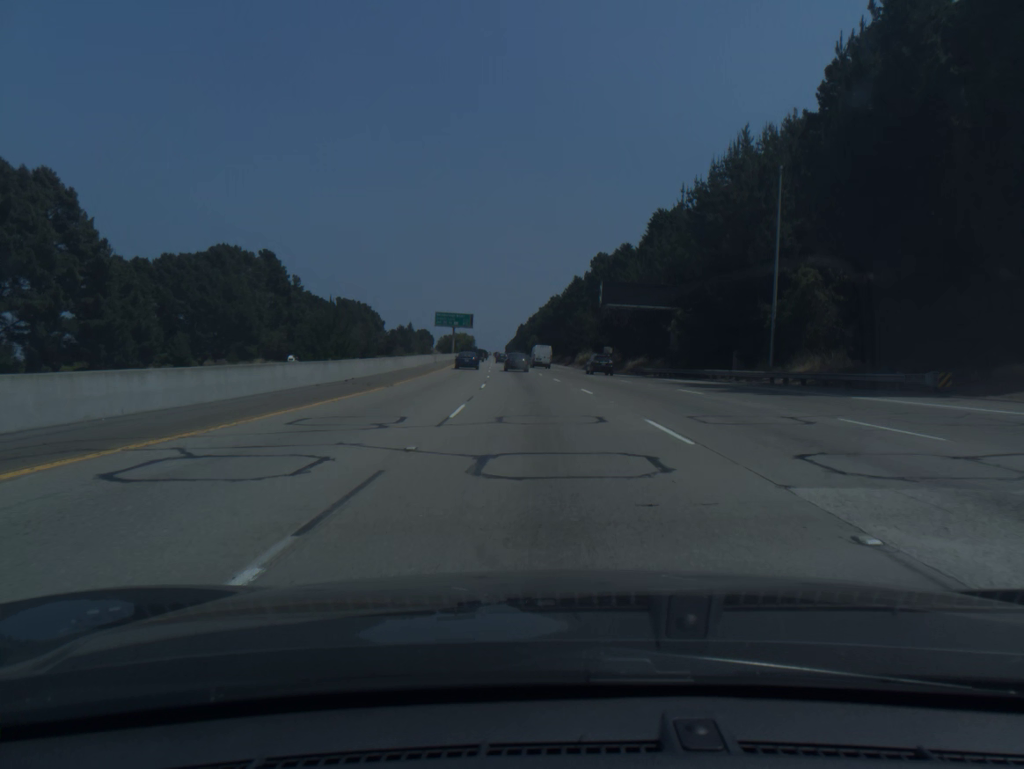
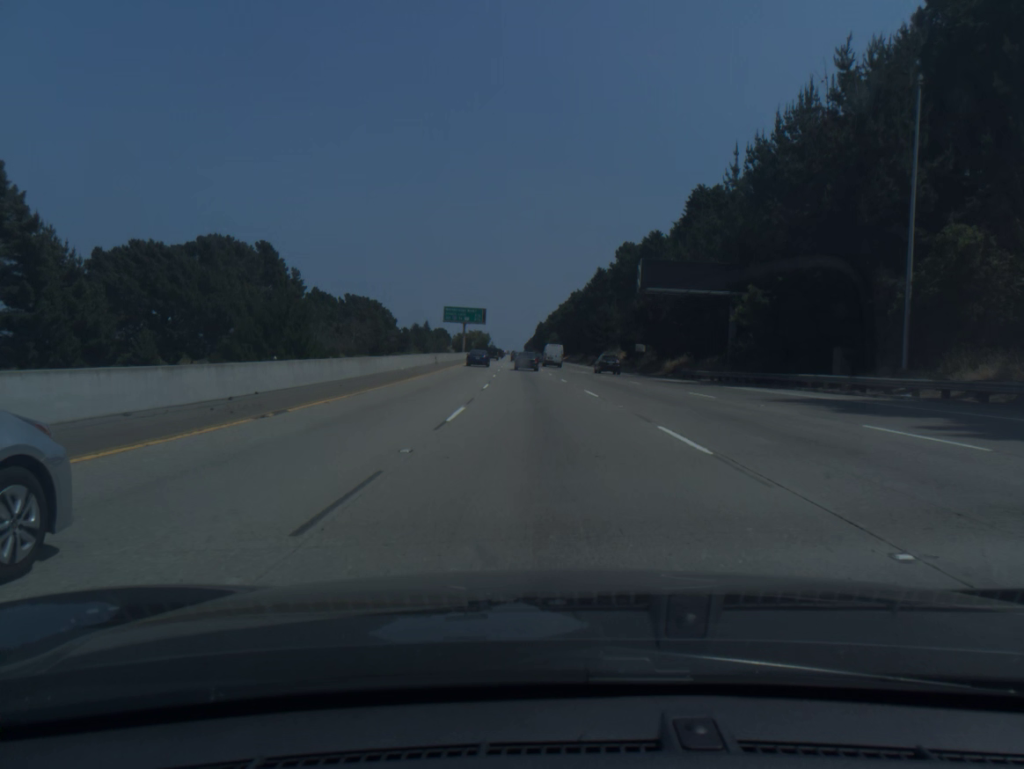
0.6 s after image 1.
(-0.2, +15.5) m; -1°
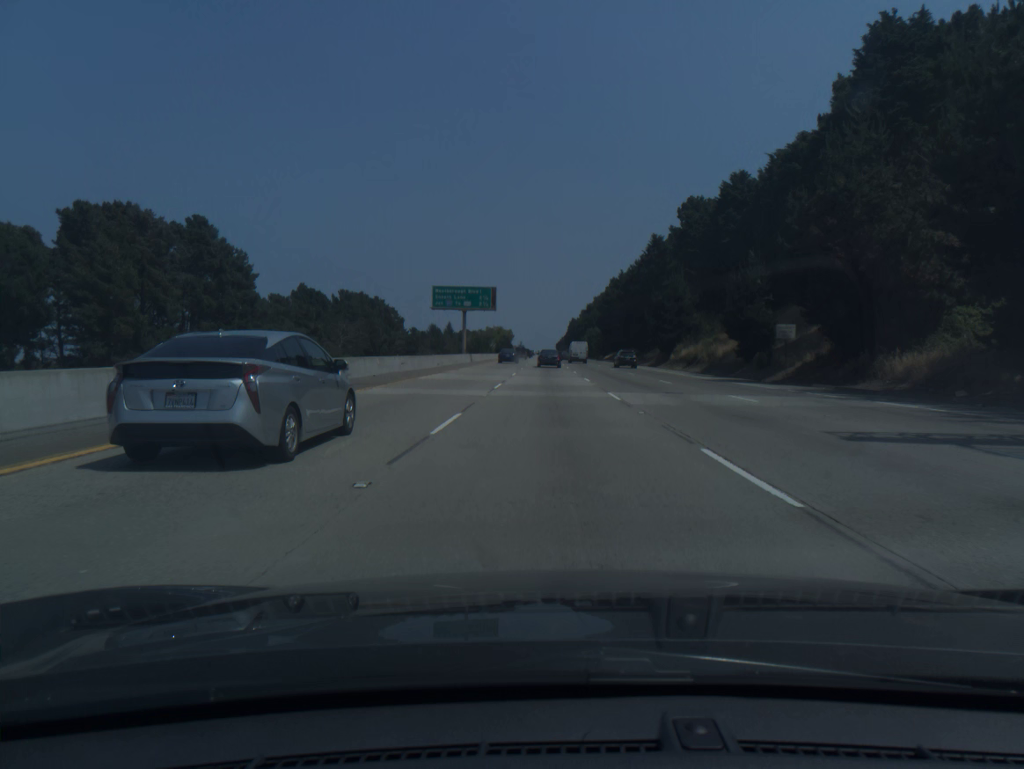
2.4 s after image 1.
(-1.2, +46.8) m; -2°
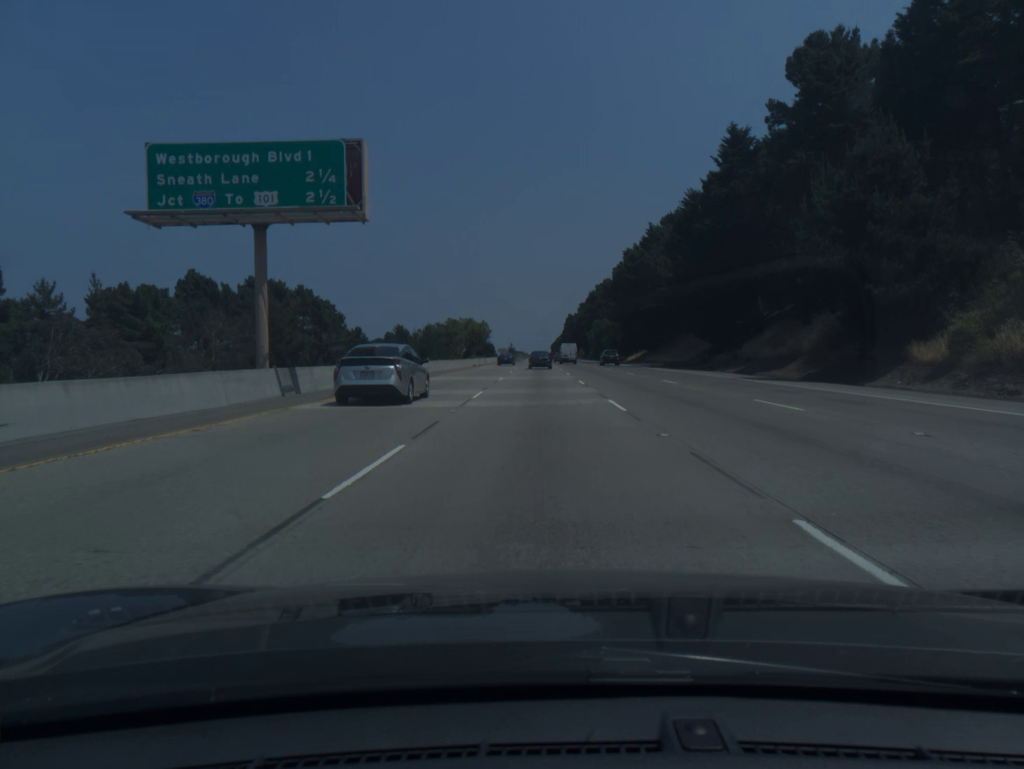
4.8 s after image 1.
(+0.2, +63.1) m; 0°
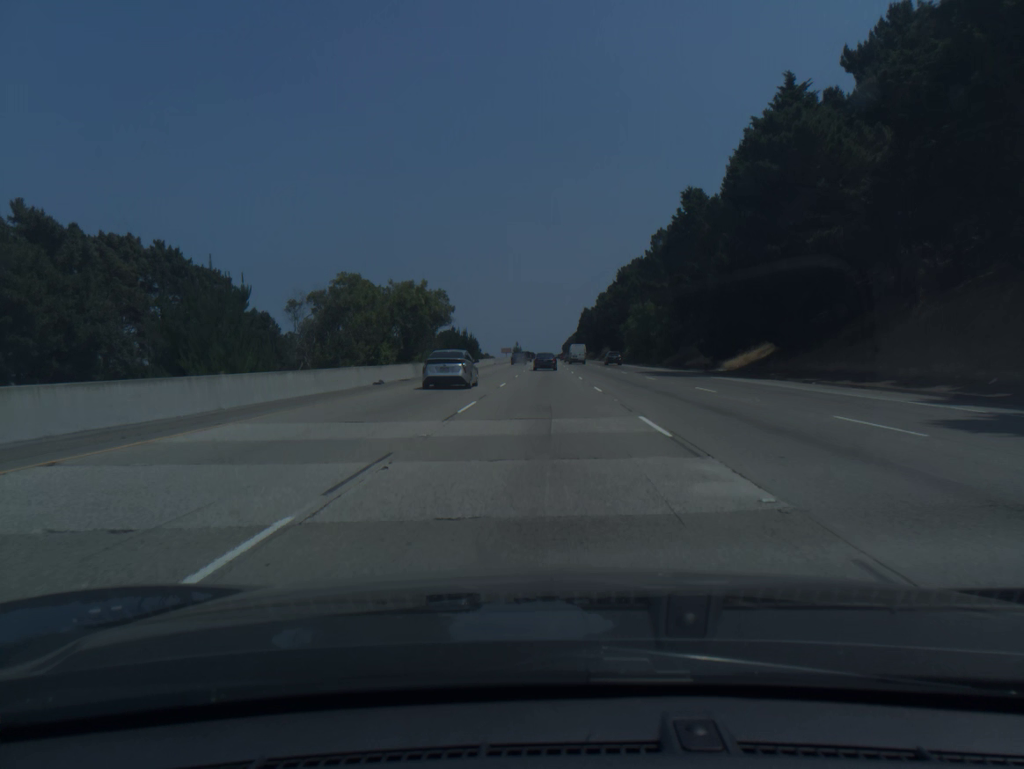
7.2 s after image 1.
(-0.4, +63.6) m; -1°
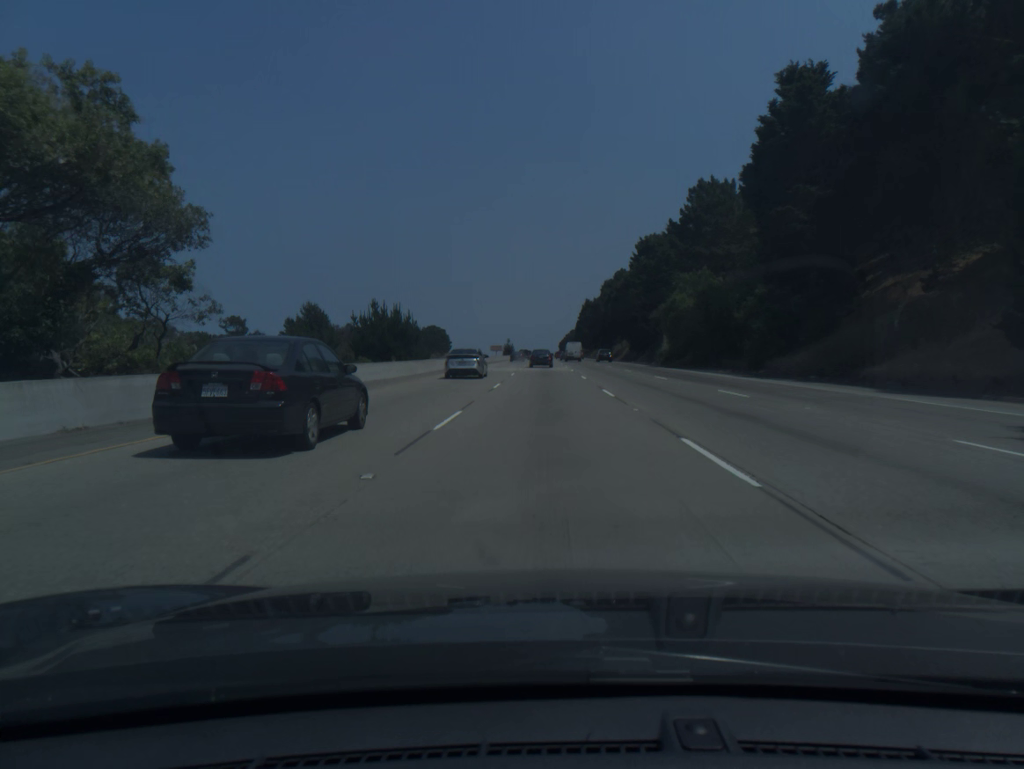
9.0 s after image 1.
(+0.1, +48.1) m; 0°
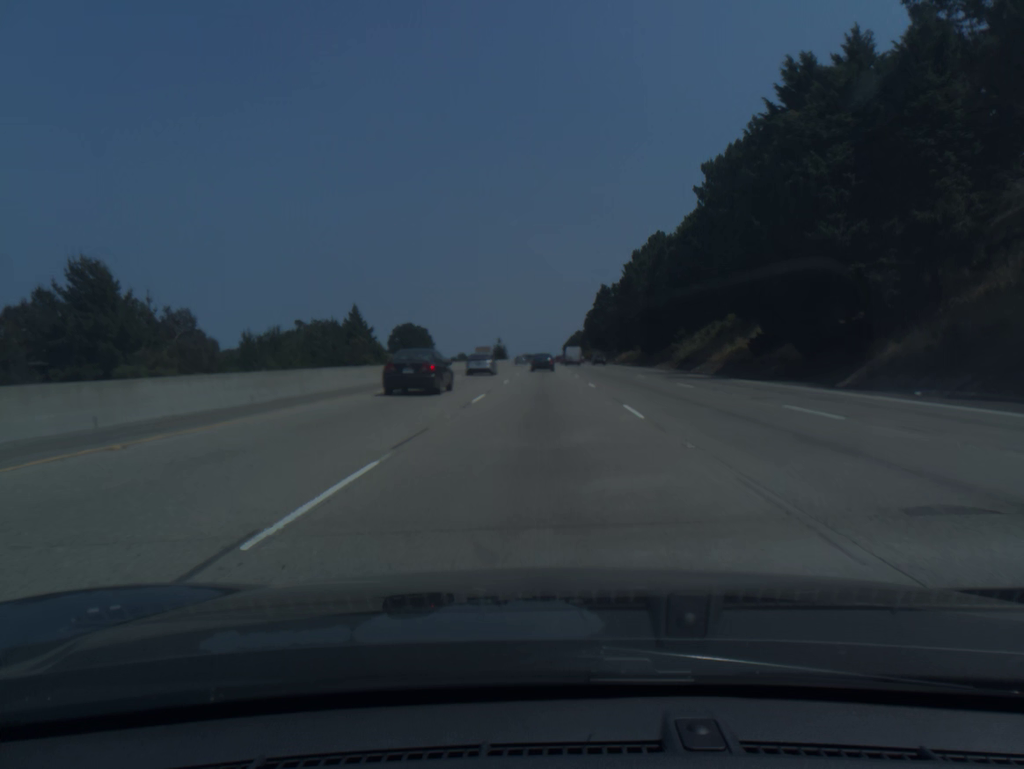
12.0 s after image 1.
(+0.1, +80.5) m; 0°
